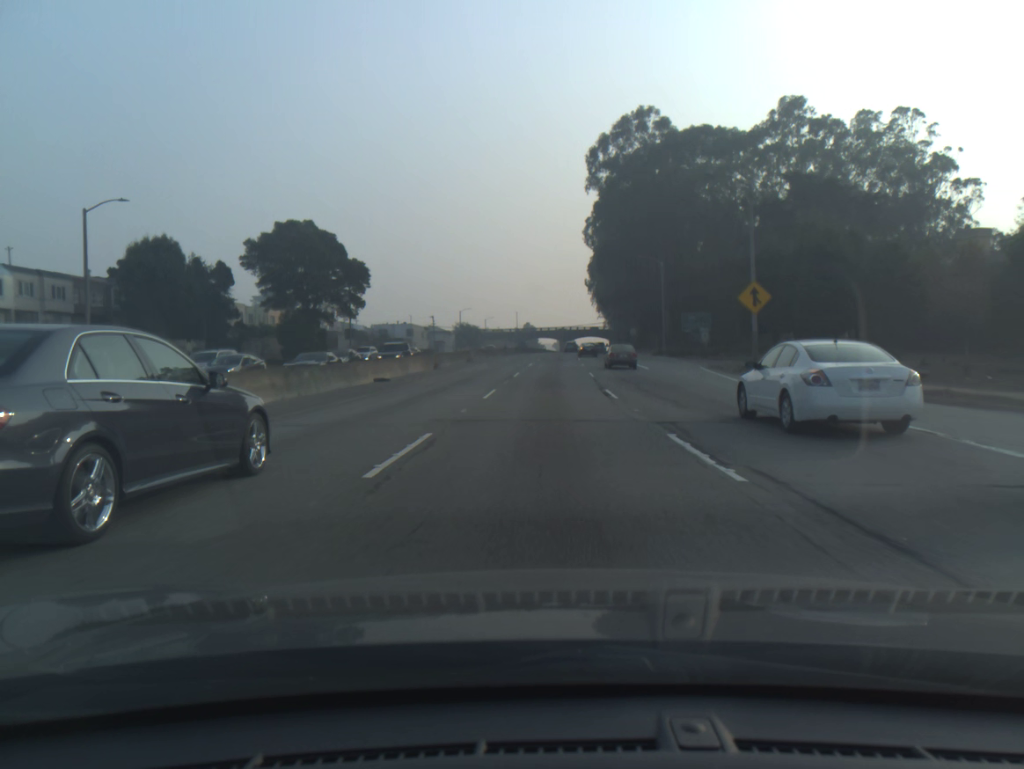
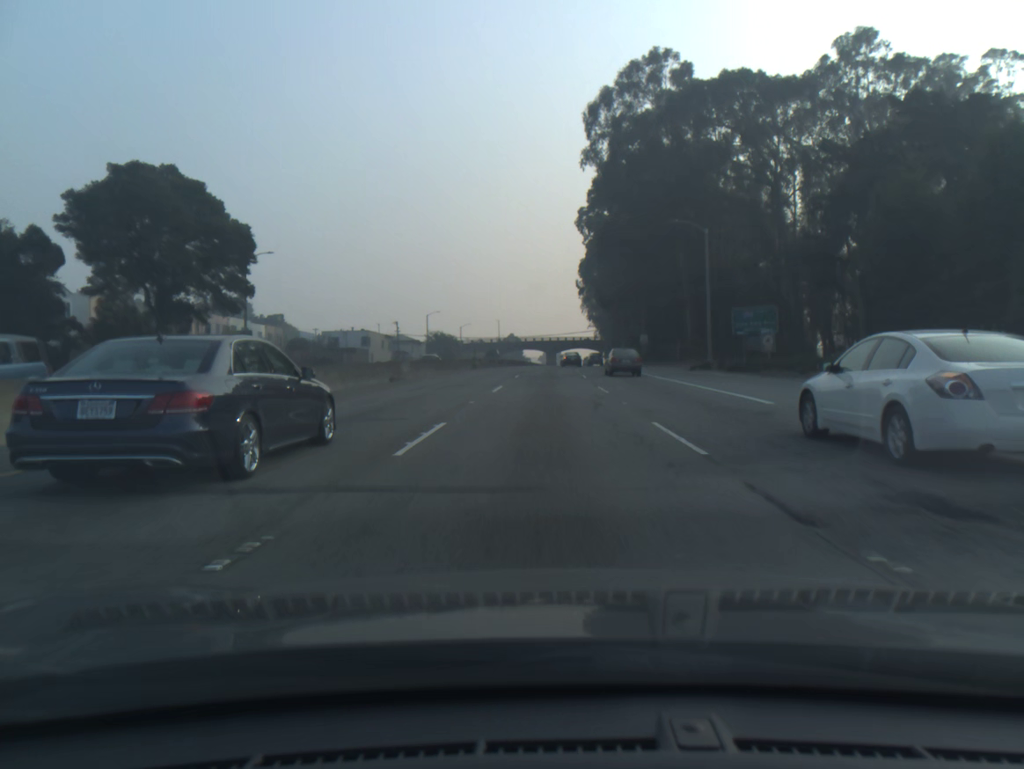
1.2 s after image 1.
(+0.3, +27.0) m; +1°
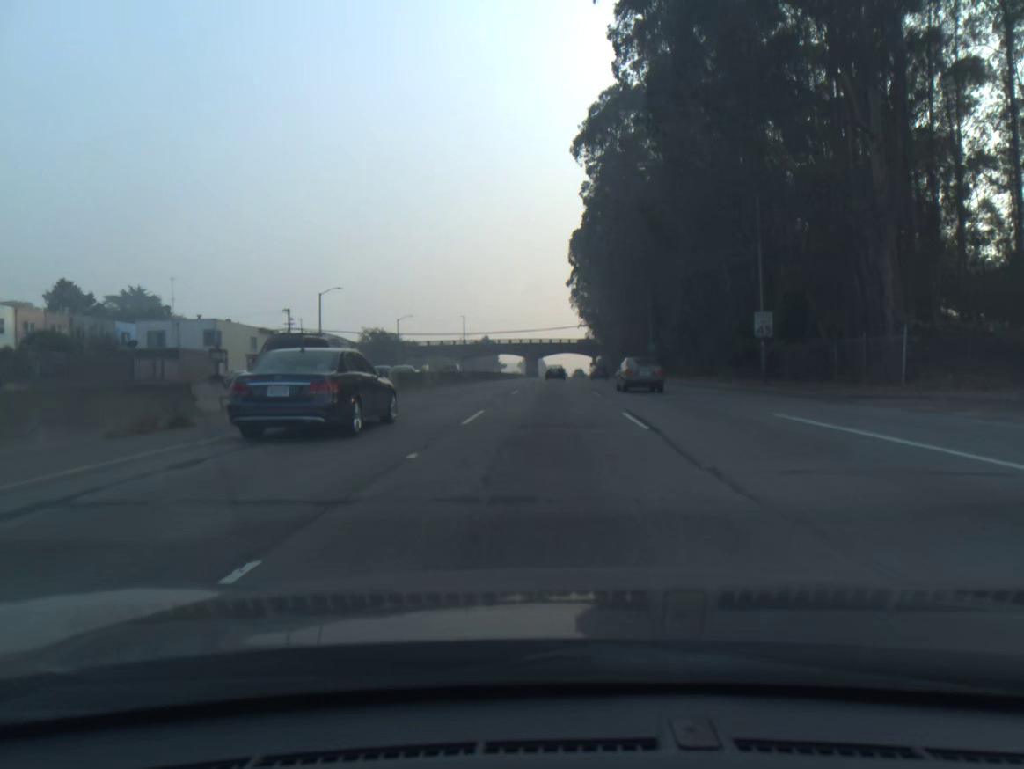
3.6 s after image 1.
(+0.6, +54.1) m; +1°
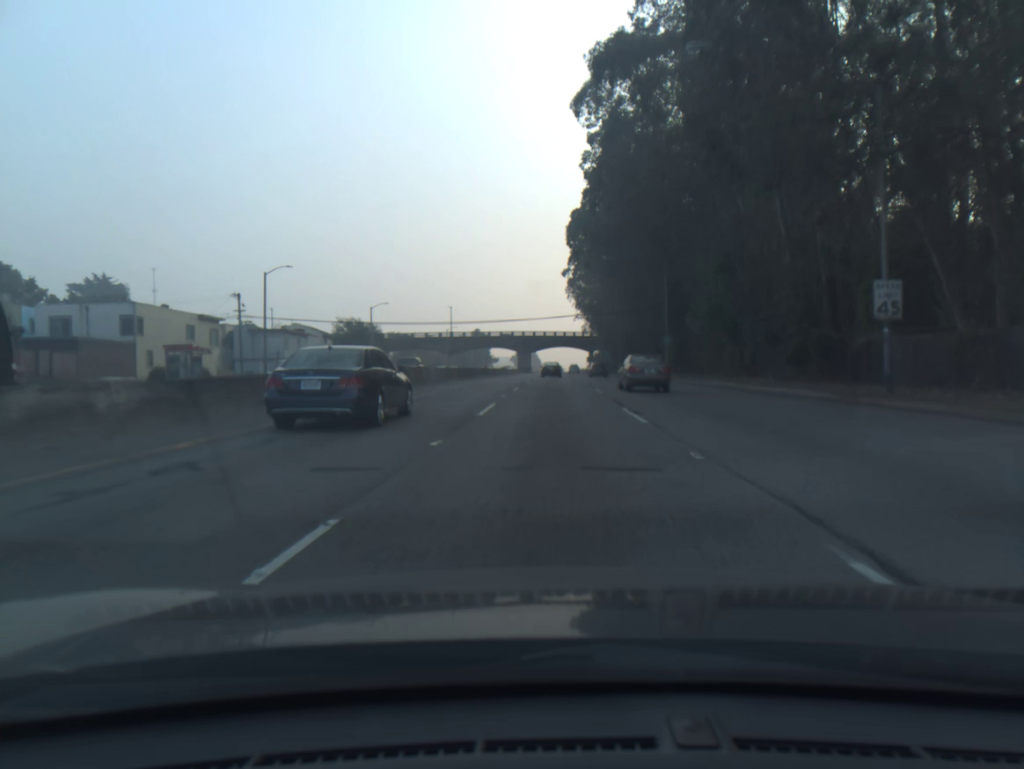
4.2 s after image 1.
(0.0, +13.6) m; 0°
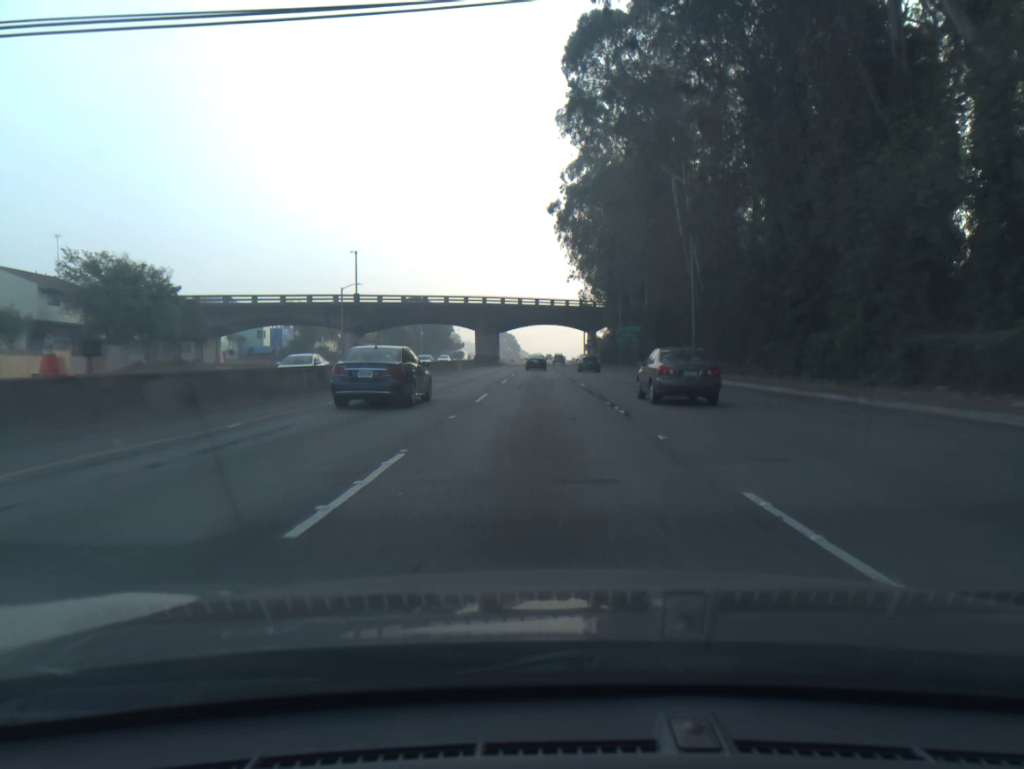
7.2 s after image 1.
(+1.4, +69.5) m; +1°
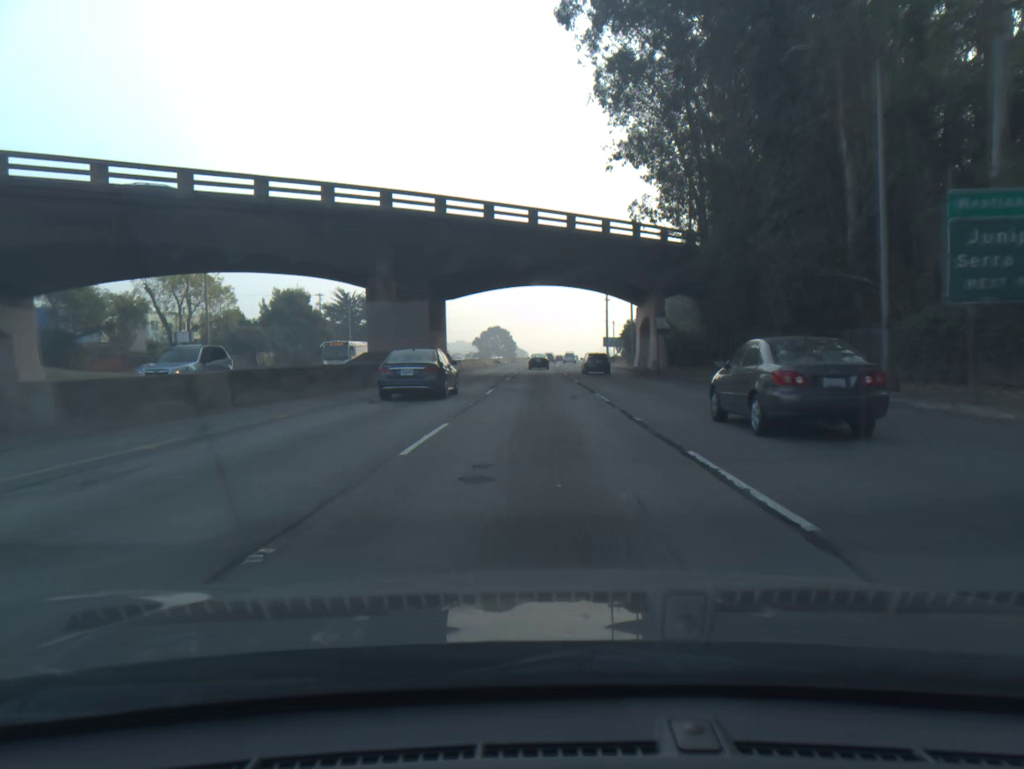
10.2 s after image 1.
(-0.3, +70.2) m; 0°
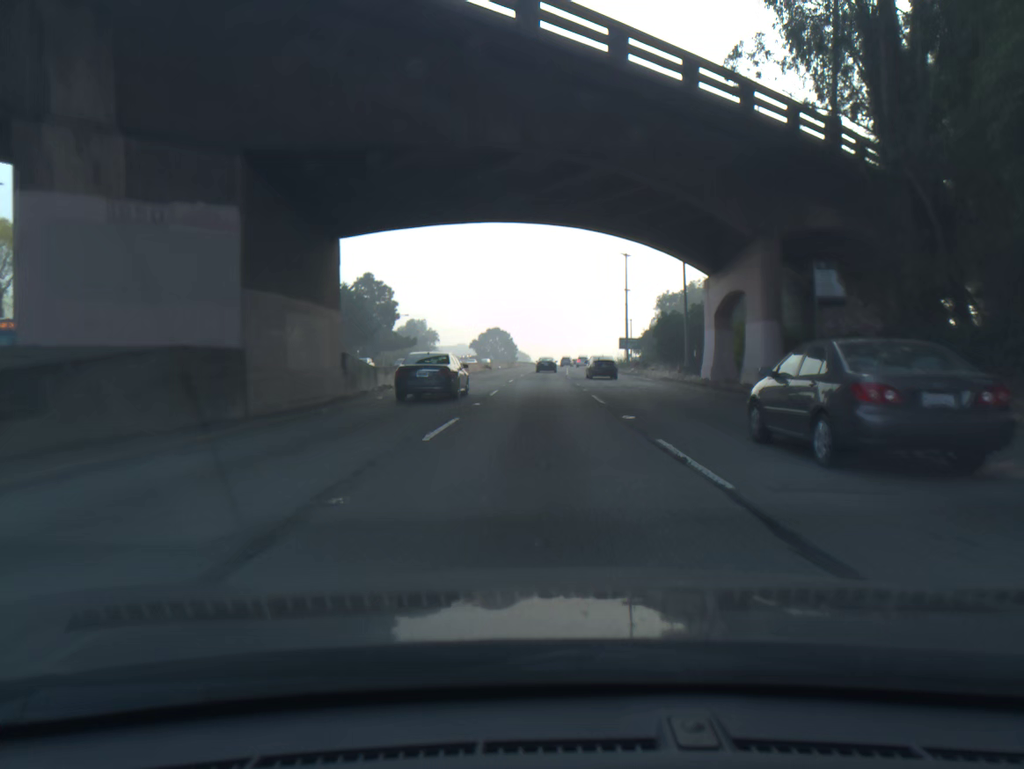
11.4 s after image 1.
(0.0, +27.9) m; 0°
